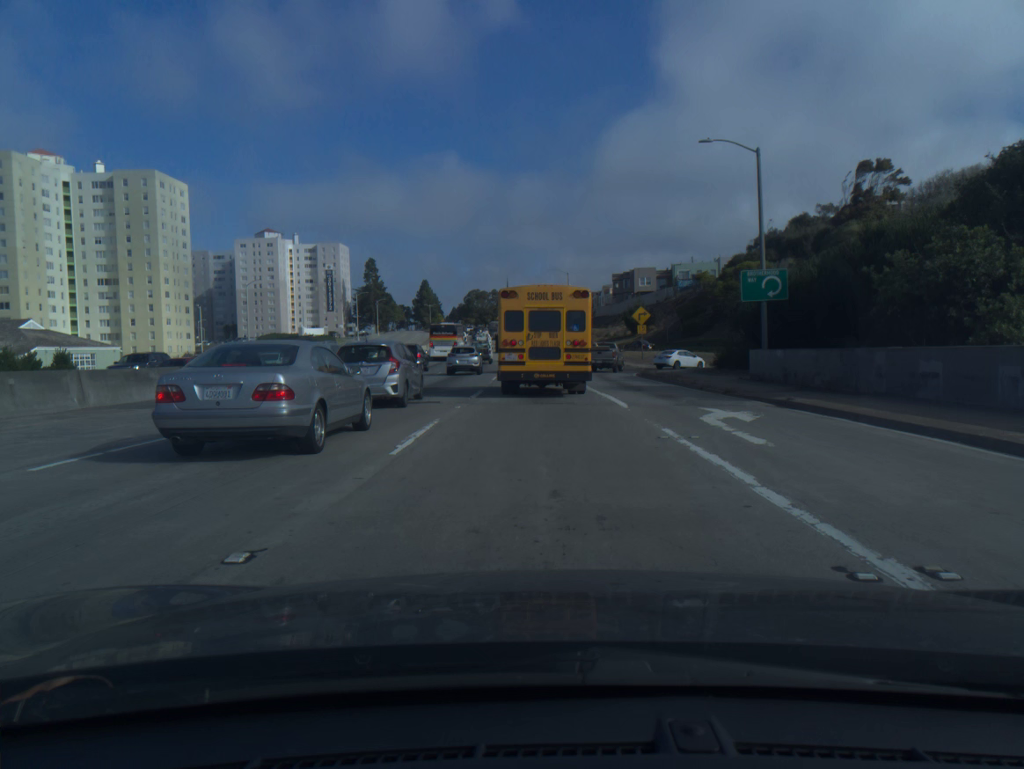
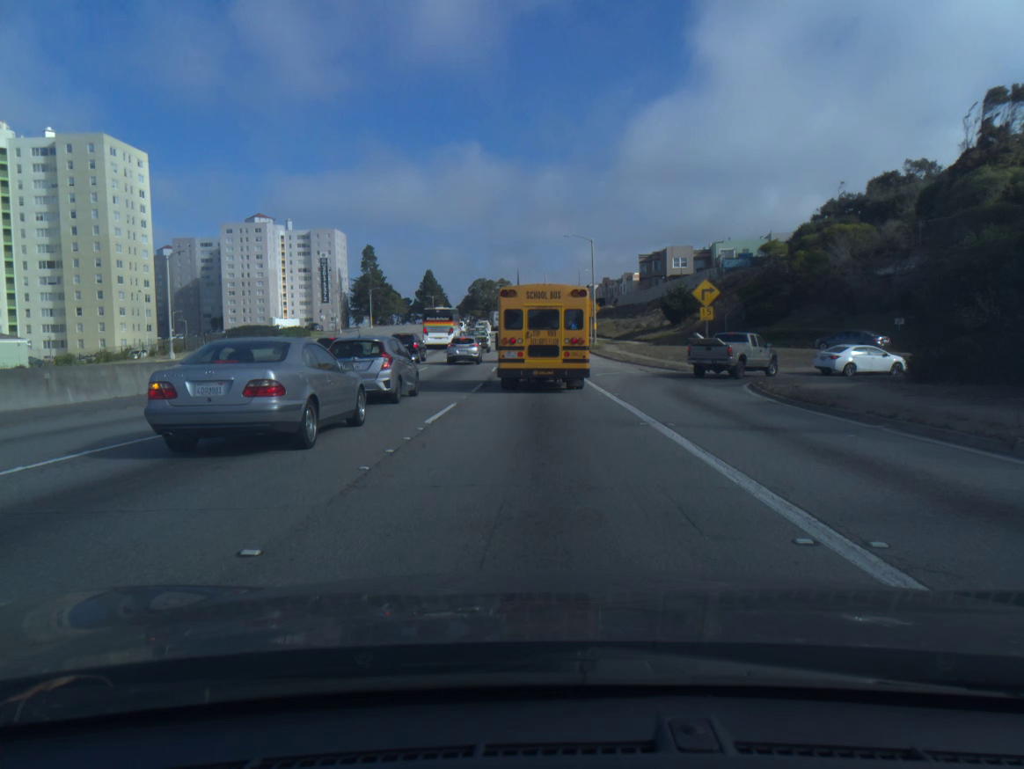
(-0.2, +22.9) m; -1°
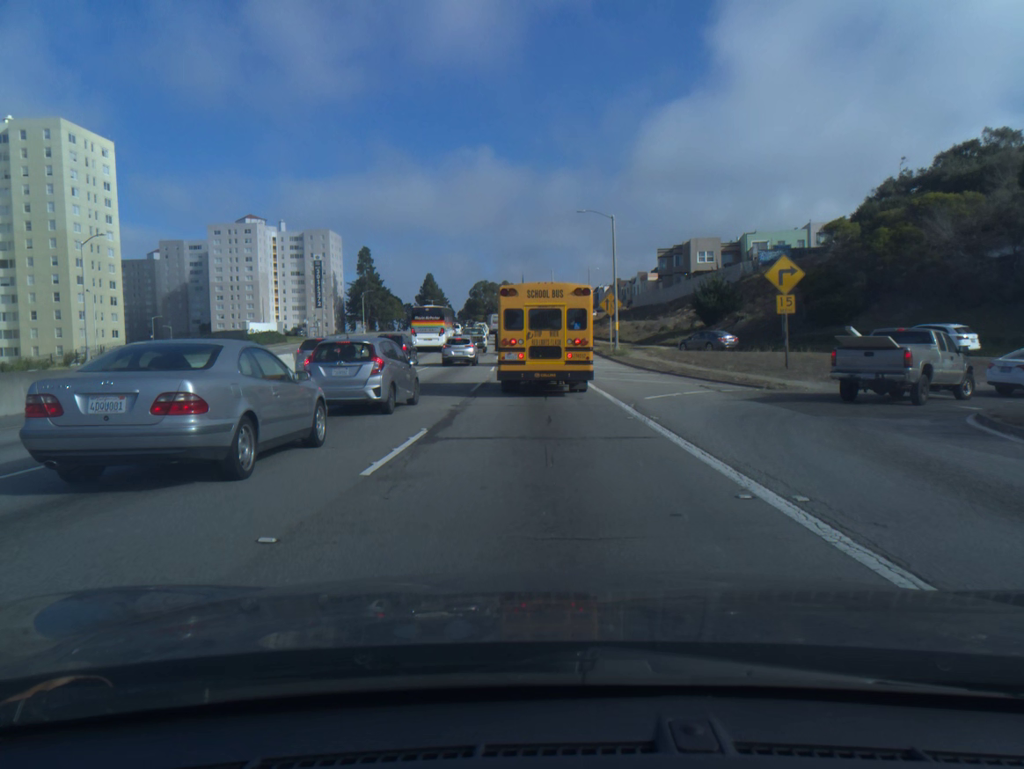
(-0.1, +14.0) m; 0°
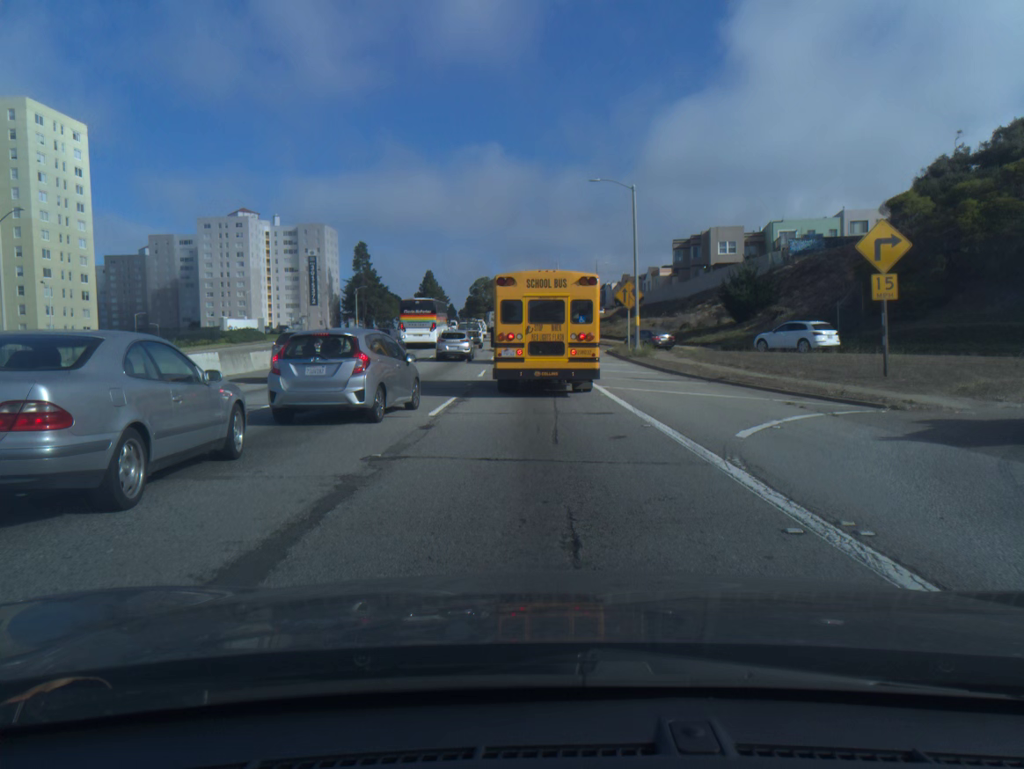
(0.0, +9.0) m; 0°
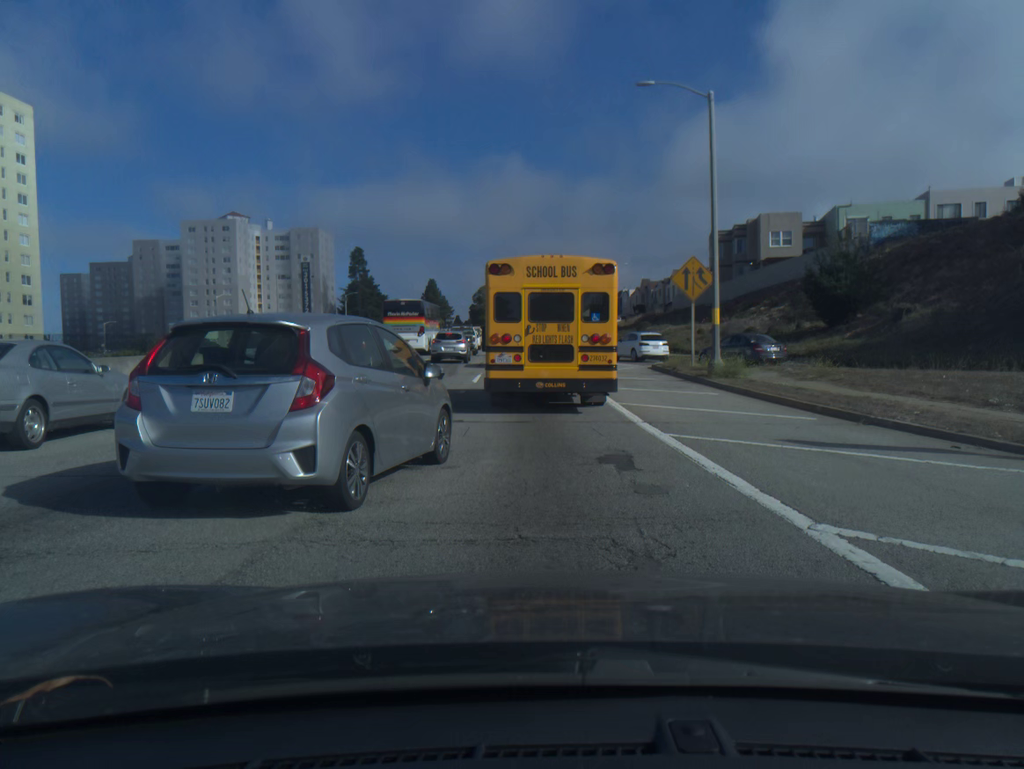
(-0.1, +17.1) m; -1°
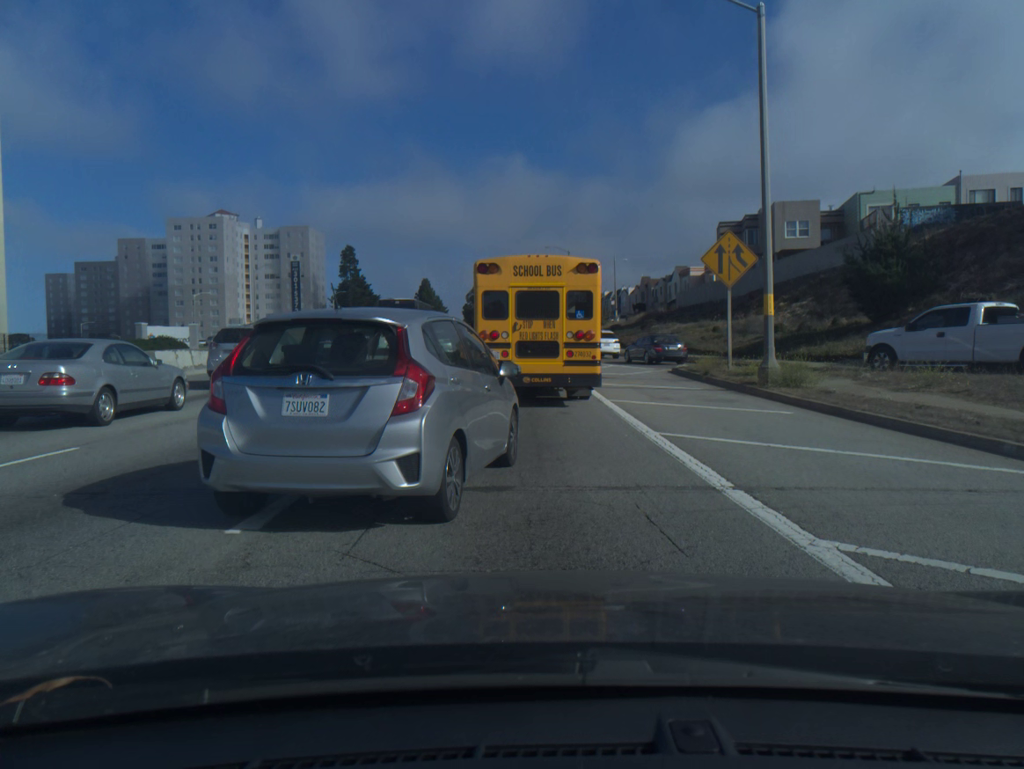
(+0.1, +6.5) m; +1°
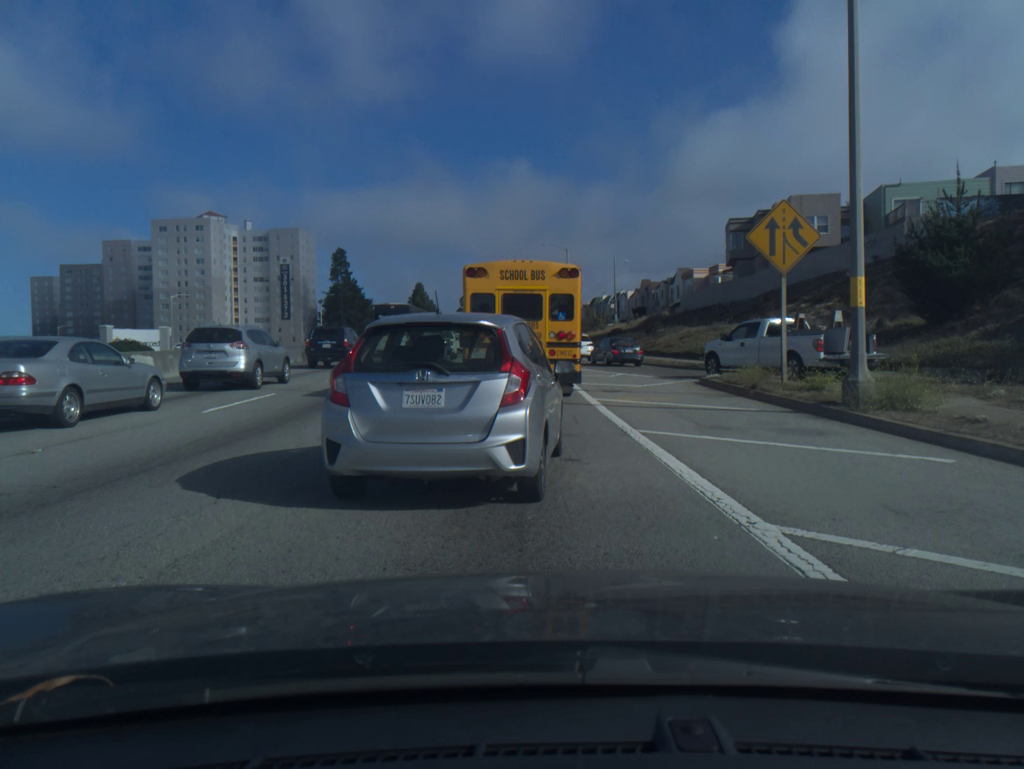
(0.0, +5.7) m; 0°
